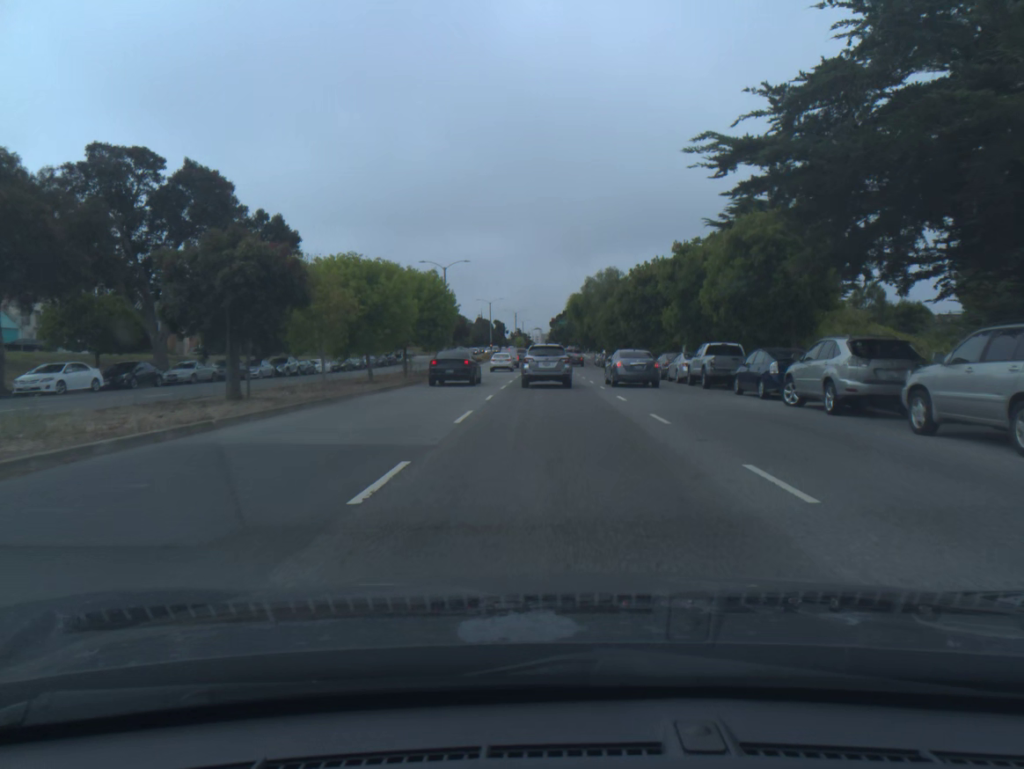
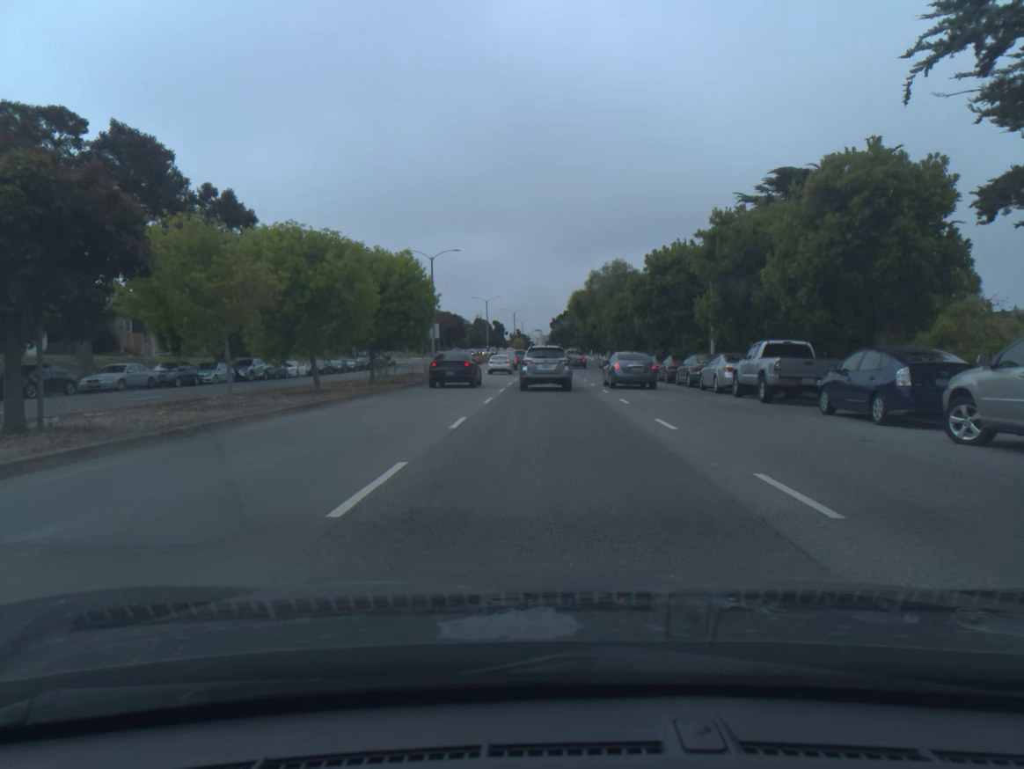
(0.0, +7.9) m; 0°
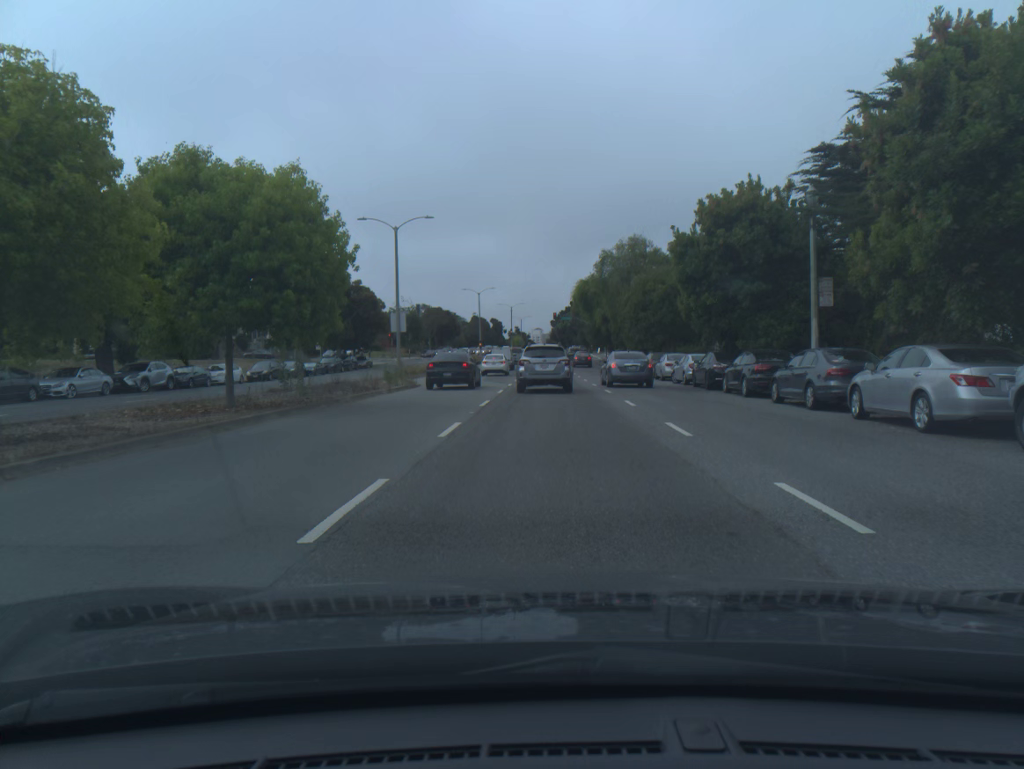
(0.0, +15.3) m; 0°
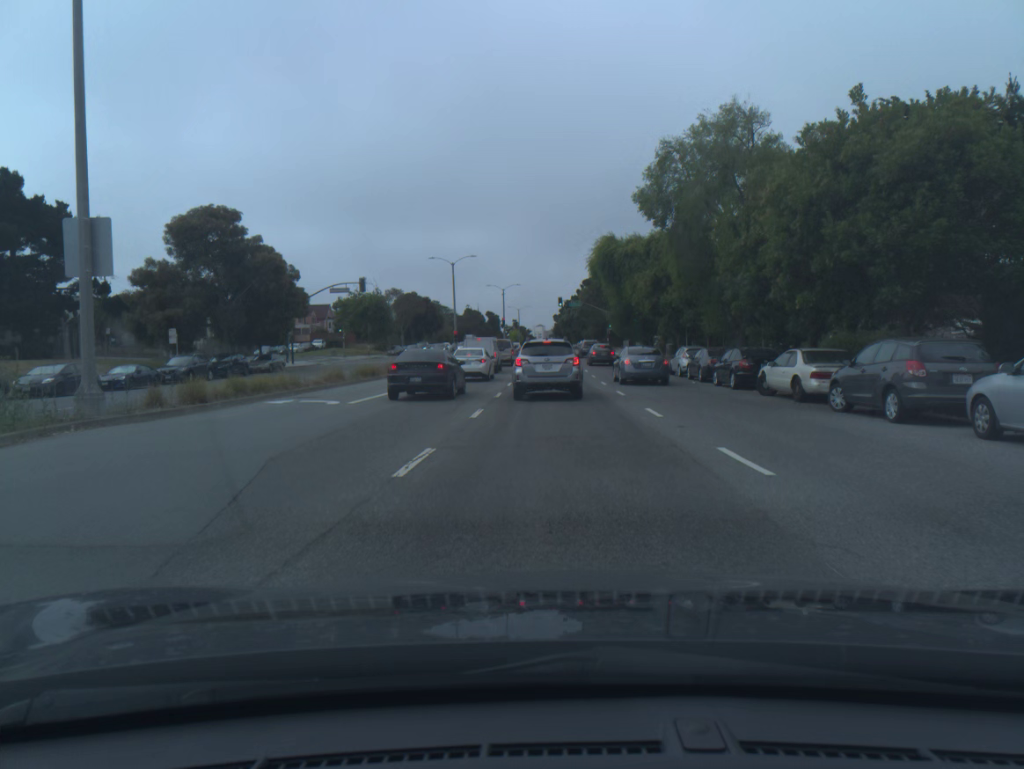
(0.0, +33.1) m; 0°
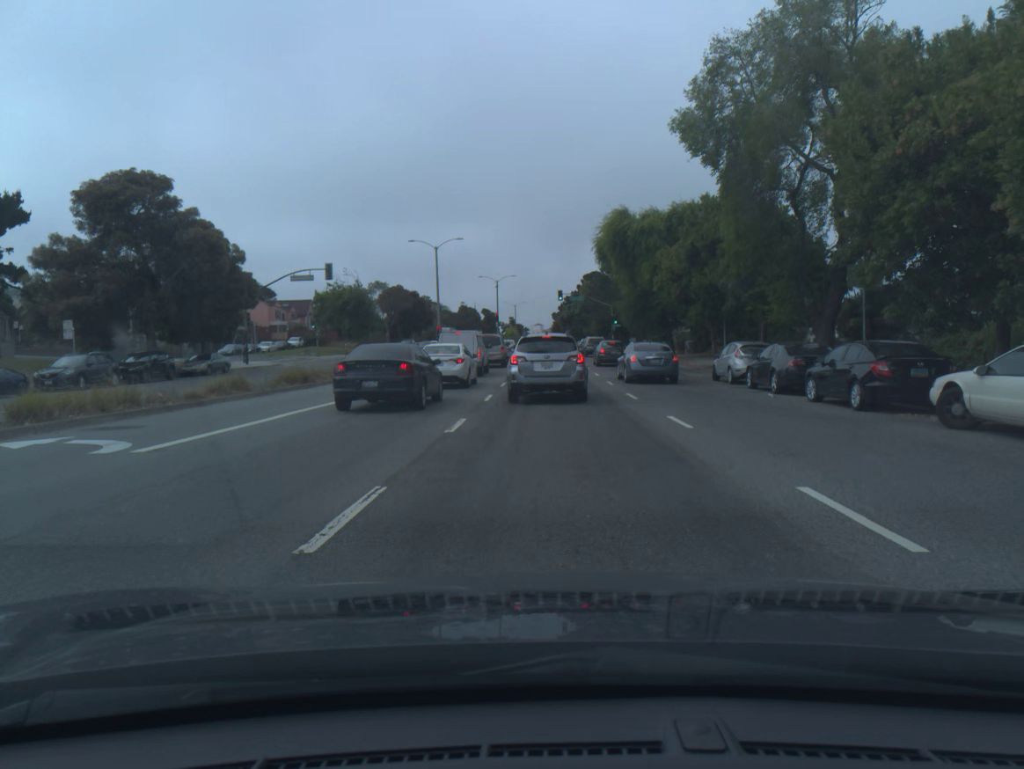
(0.0, +10.6) m; 0°
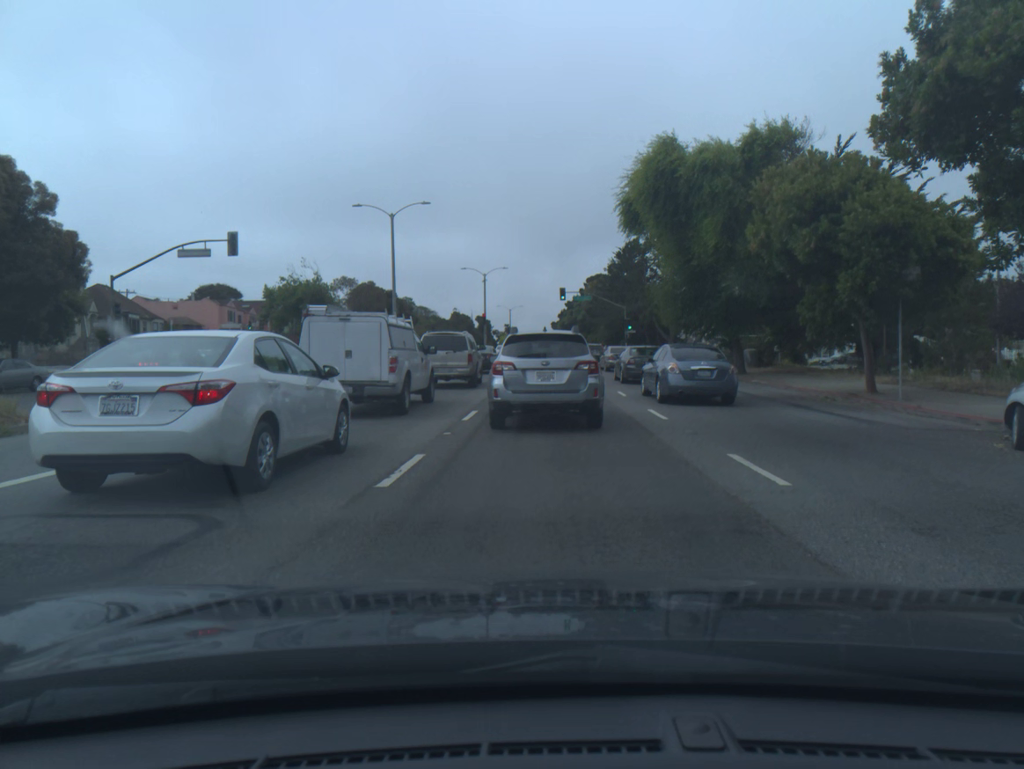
(0.0, +19.2) m; 0°
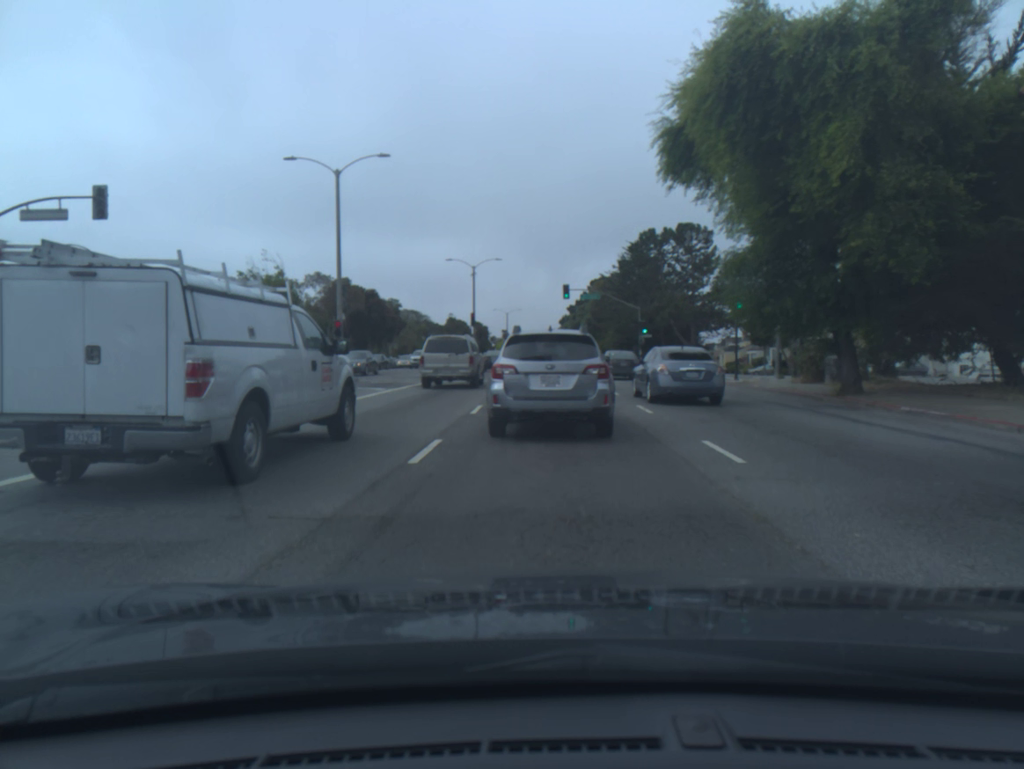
(-0.1, +12.8) m; -1°
